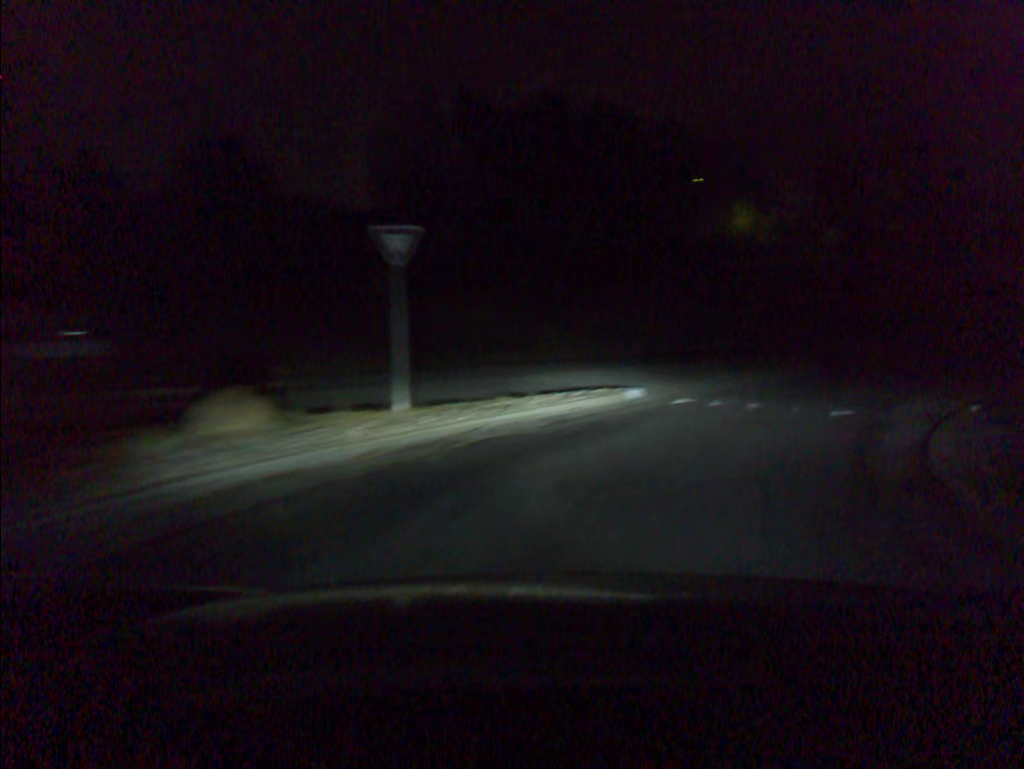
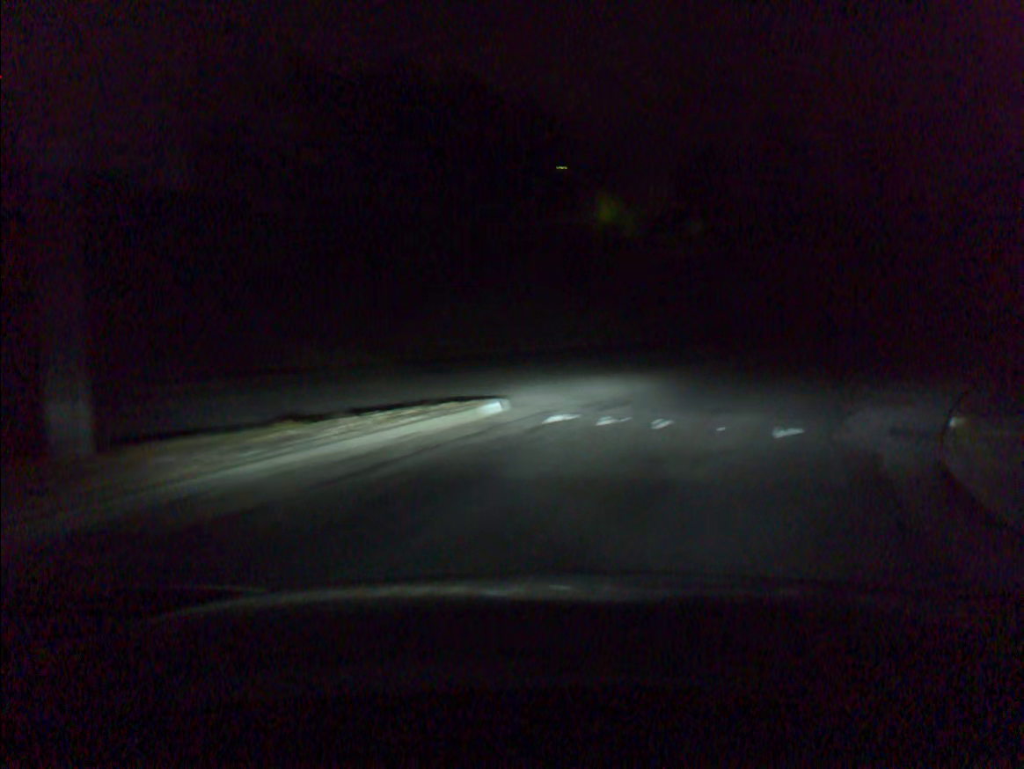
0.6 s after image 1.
(+0.5, +5.1) m; +10°
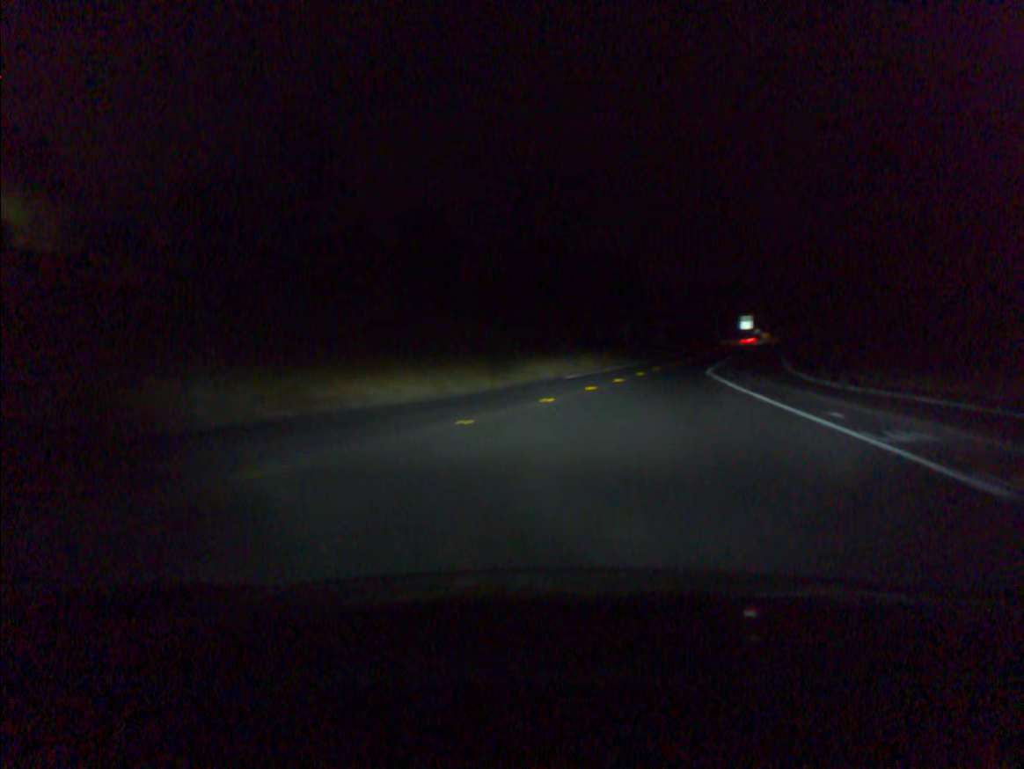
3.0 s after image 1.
(+6.9, +21.0) m; +32°
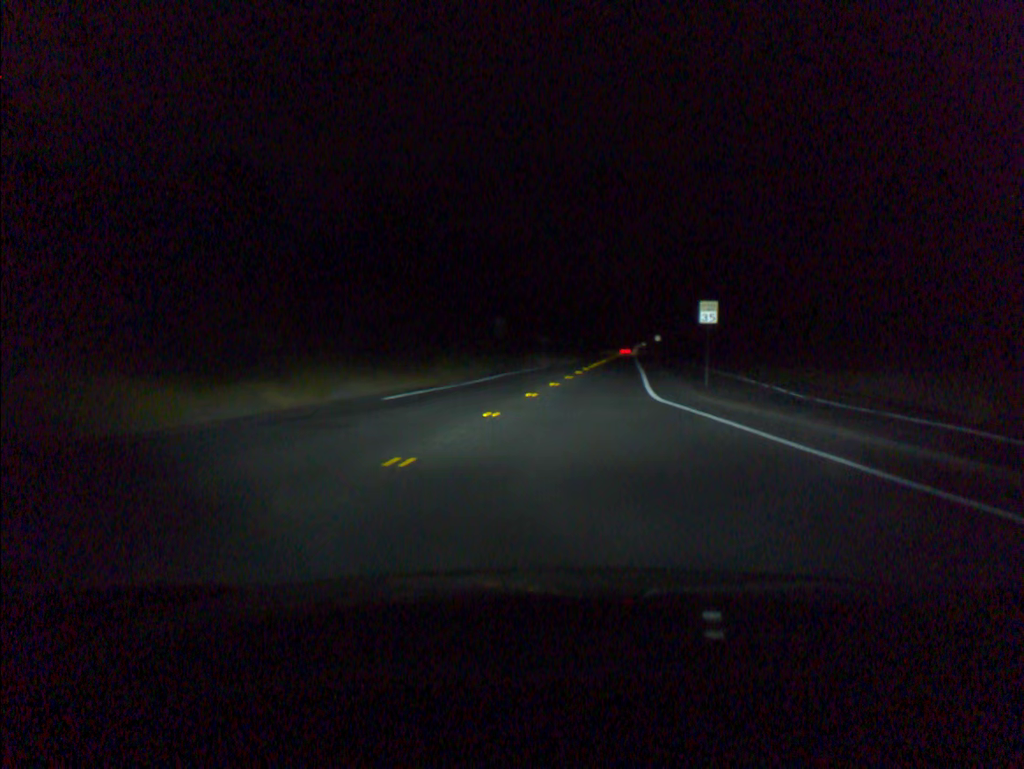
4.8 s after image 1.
(+1.8, +21.0) m; +9°
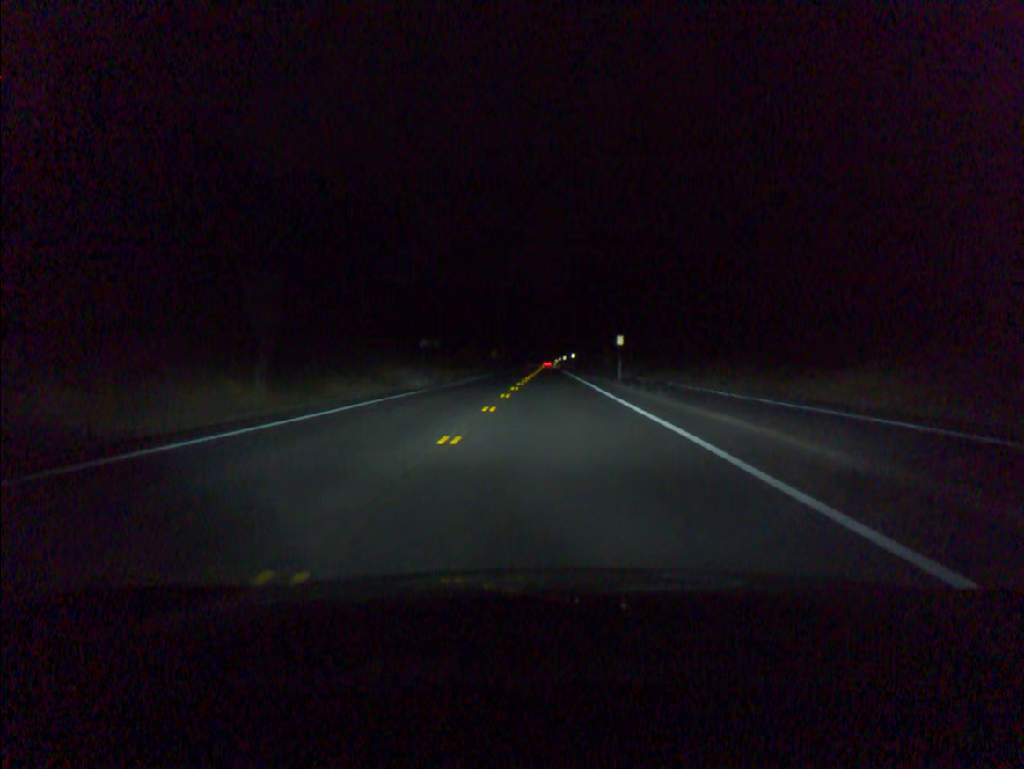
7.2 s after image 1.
(+2.1, +33.8) m; +6°
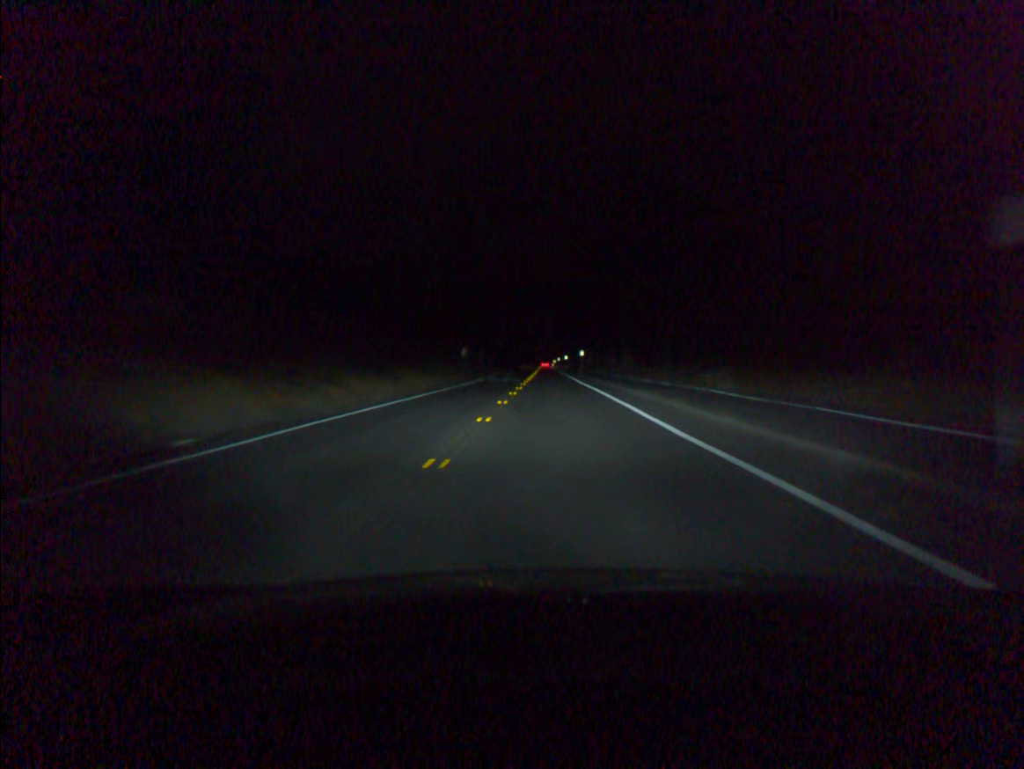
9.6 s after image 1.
(+0.4, +38.3) m; 0°
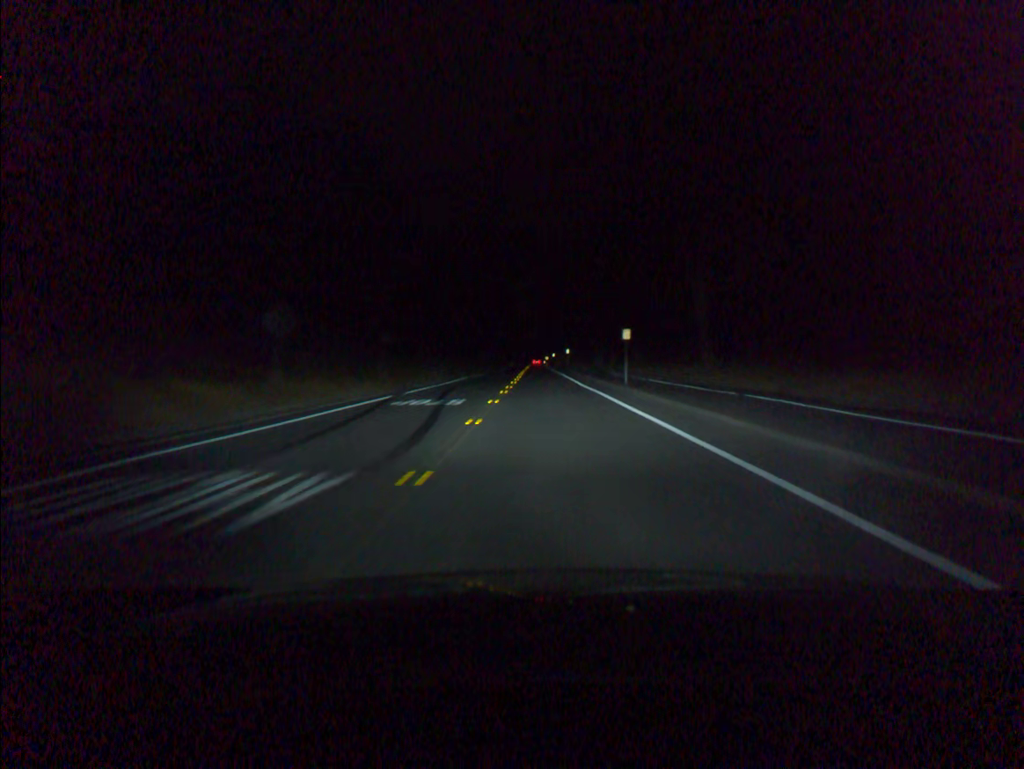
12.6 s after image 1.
(+0.4, +52.7) m; +1°
